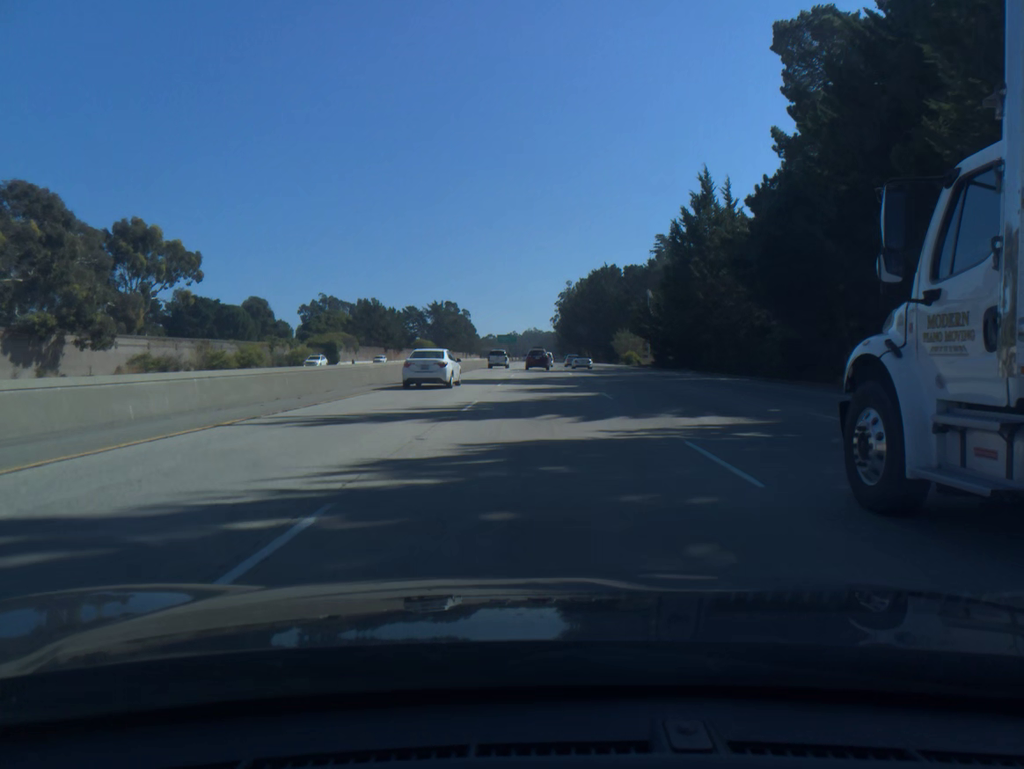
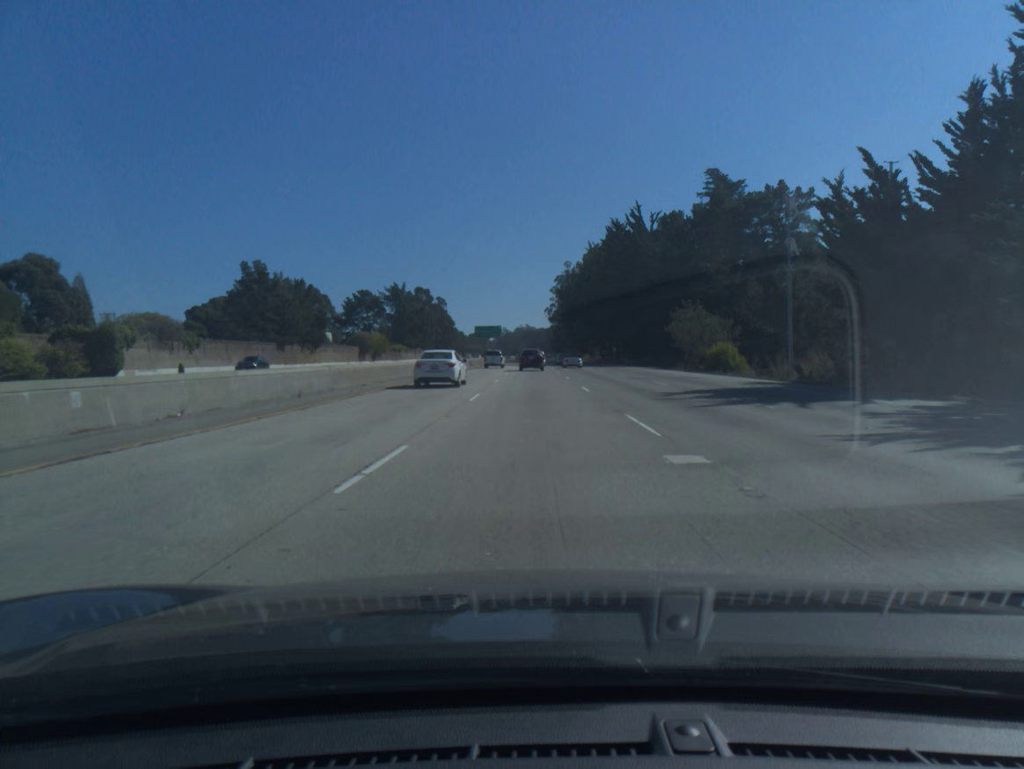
(+0.3, +68.1) m; 0°
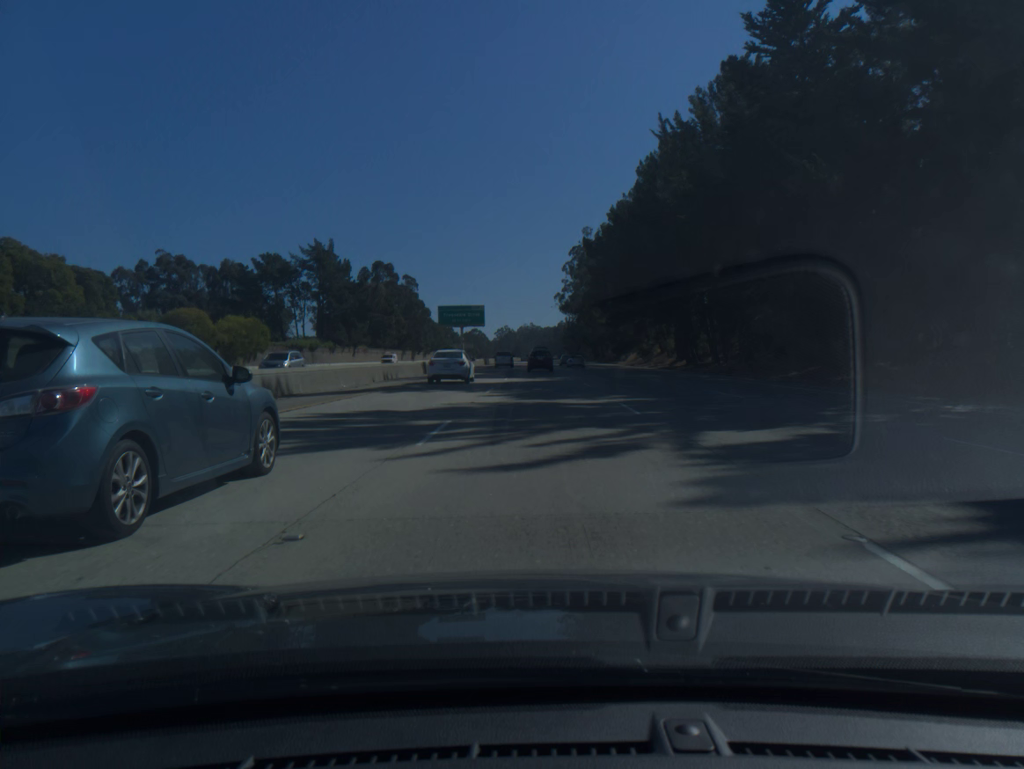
(-0.3, +83.7) m; 0°
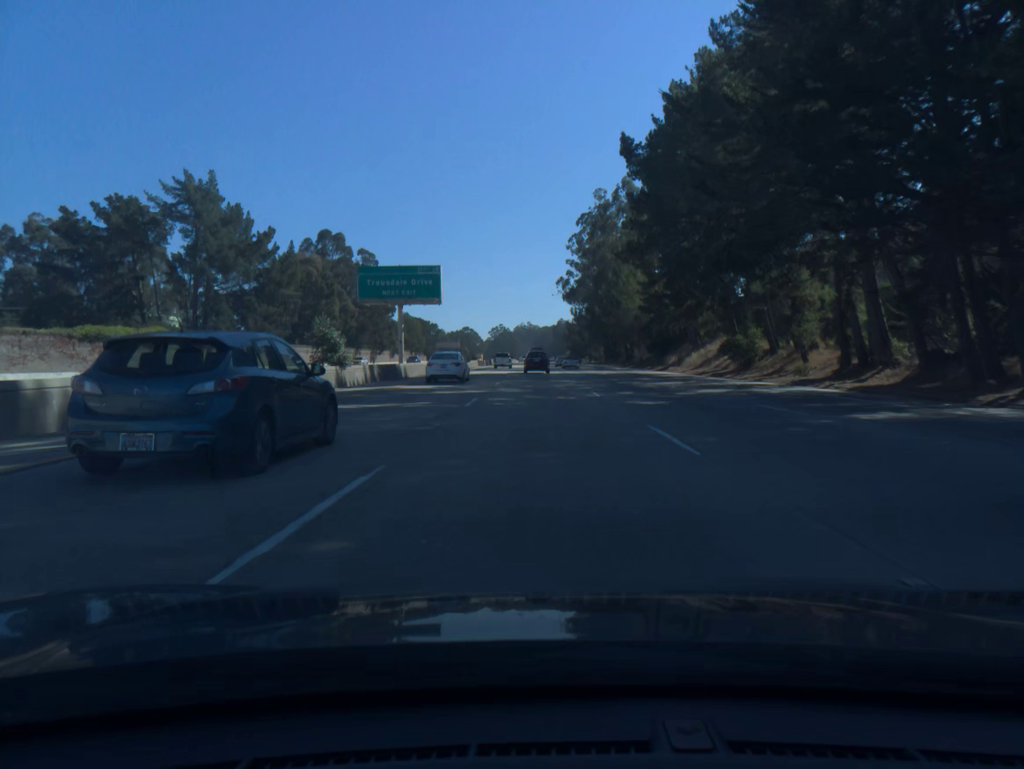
(+0.1, +49.9) m; 0°
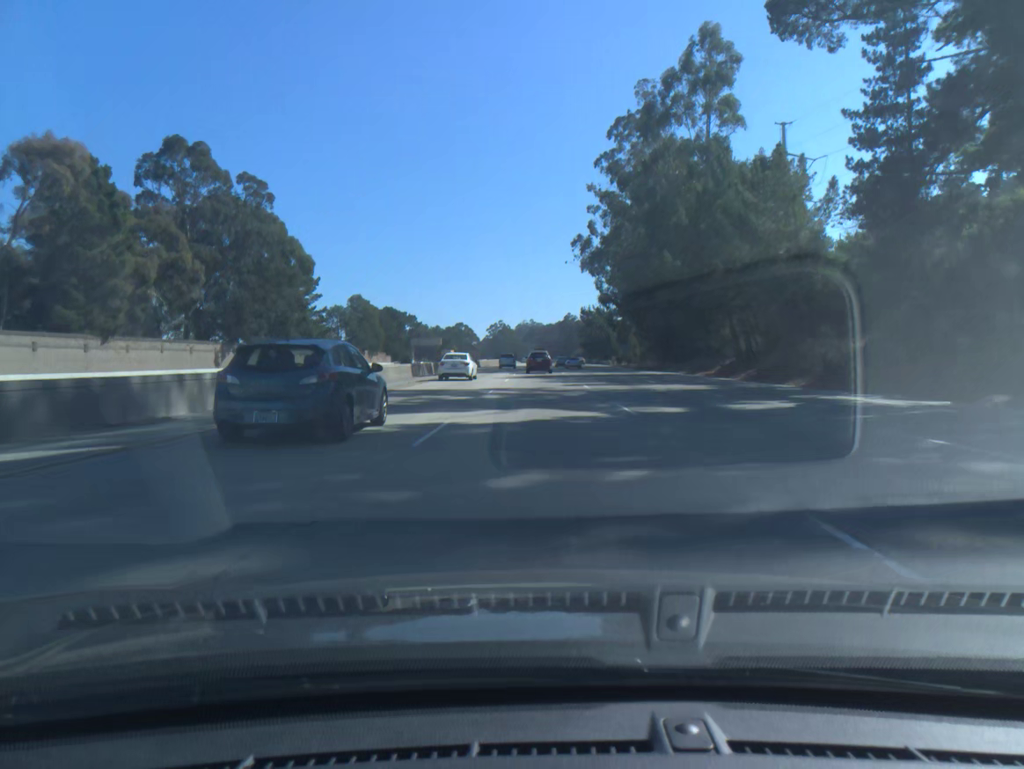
(-0.2, +66.3) m; 0°
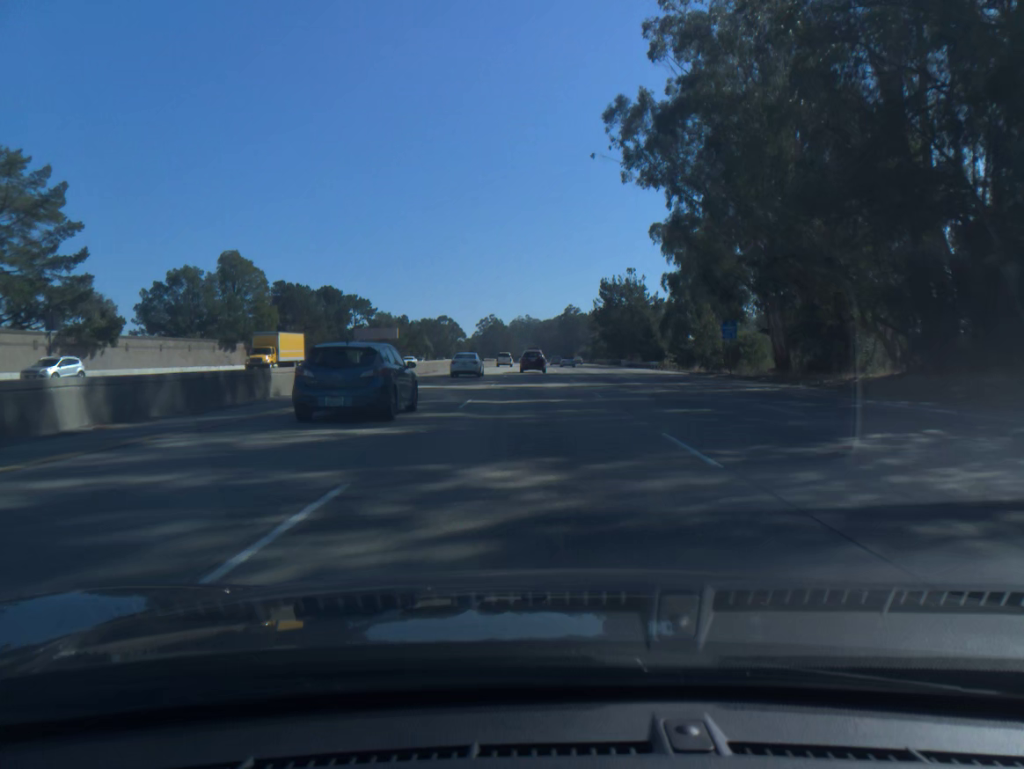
(+0.3, +66.2) m; 0°
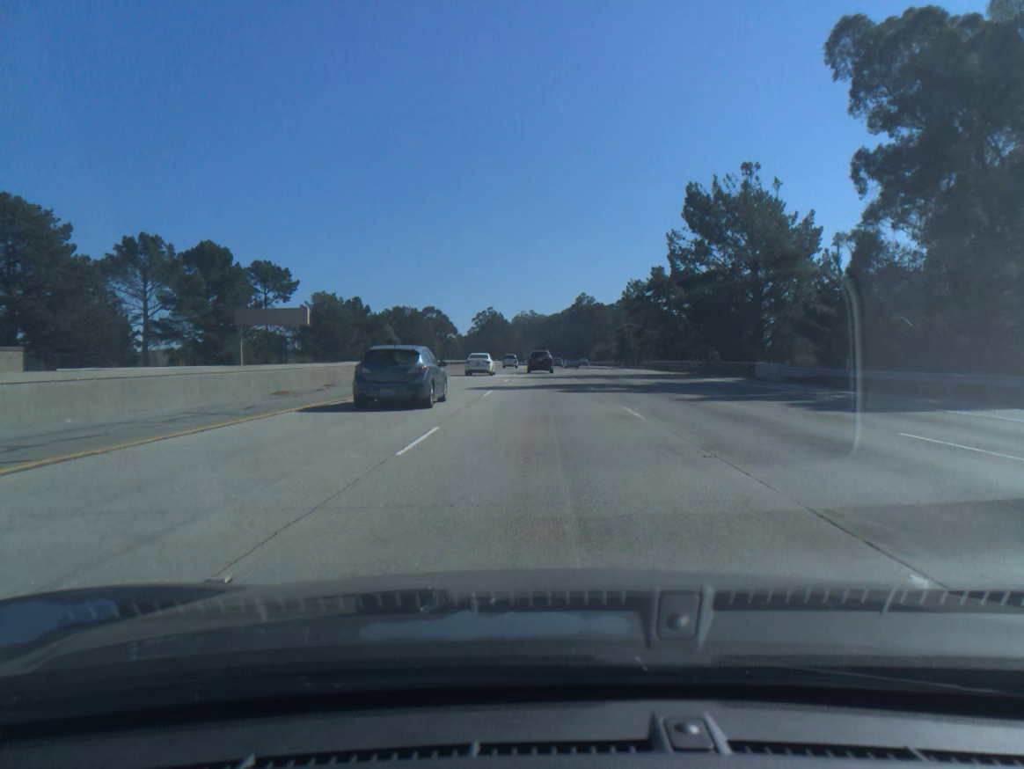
(-0.2, +66.3) m; 0°
